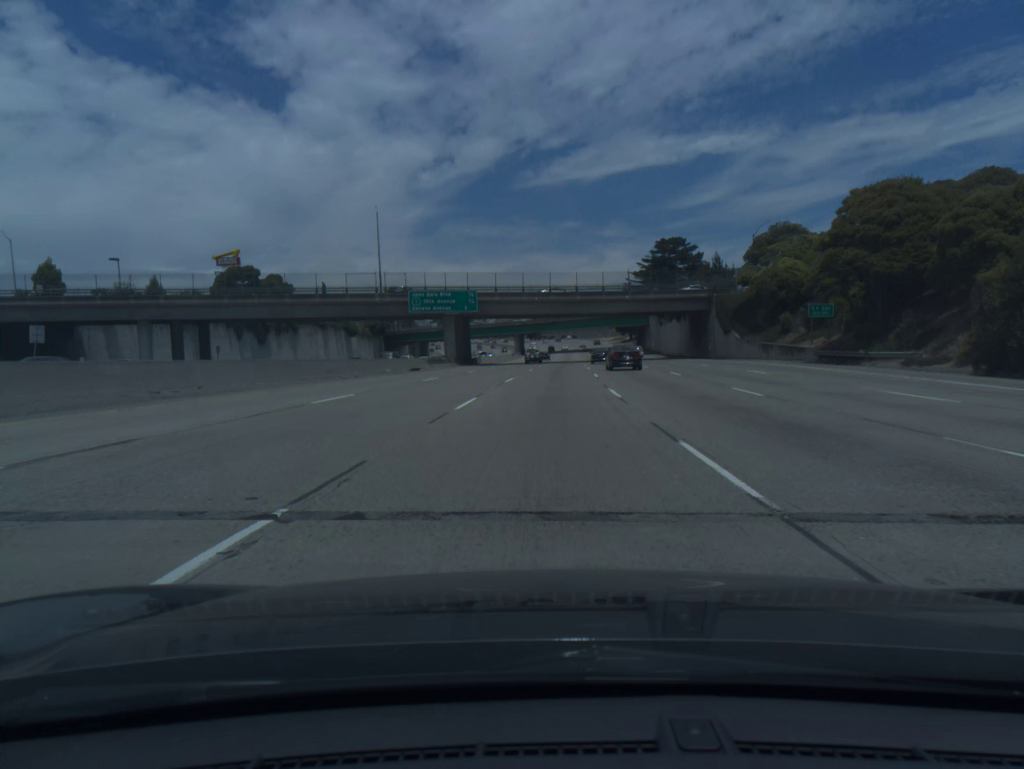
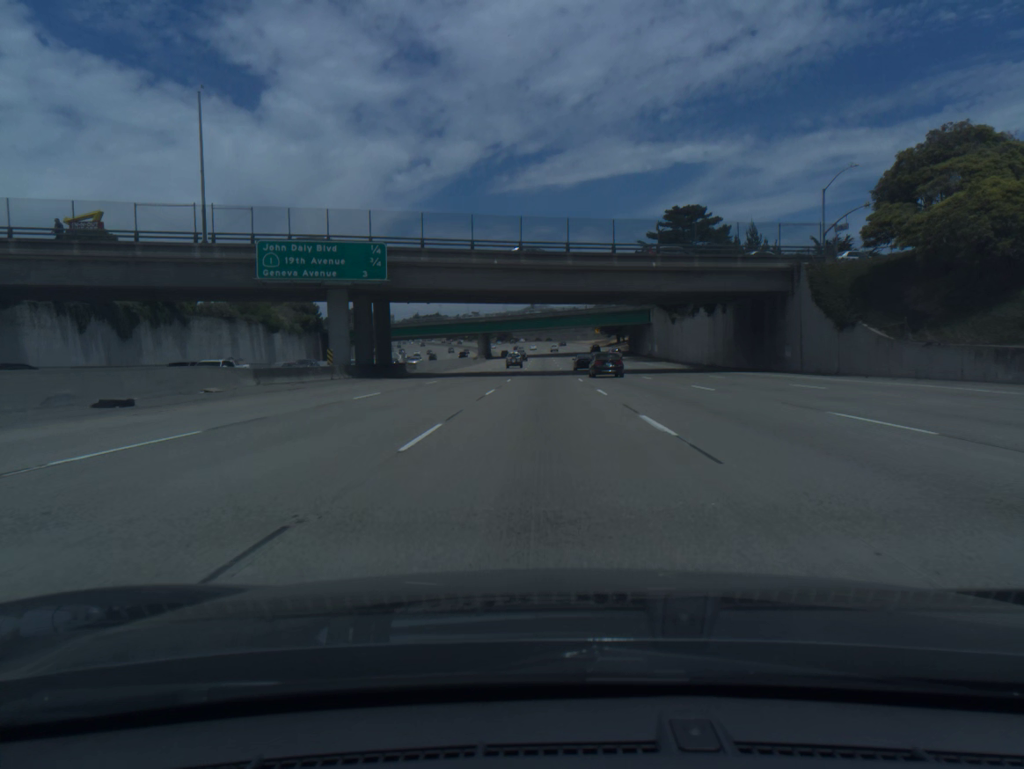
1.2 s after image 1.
(+0.7, +38.4) m; +2°
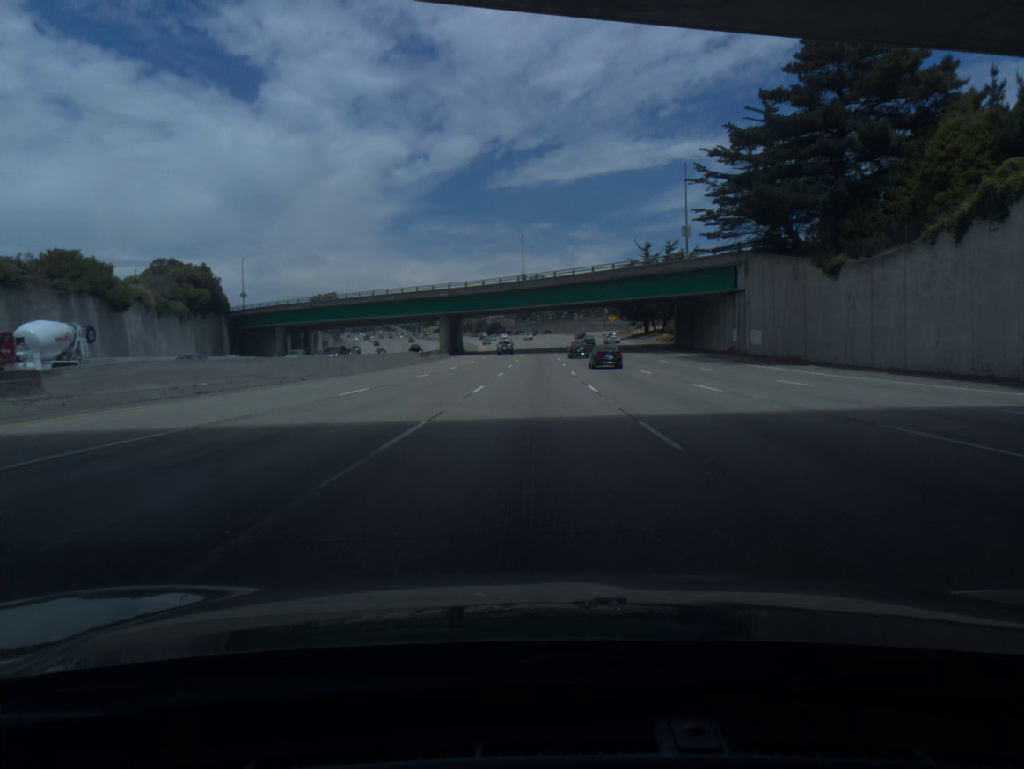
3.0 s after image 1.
(+0.4, +57.5) m; 0°
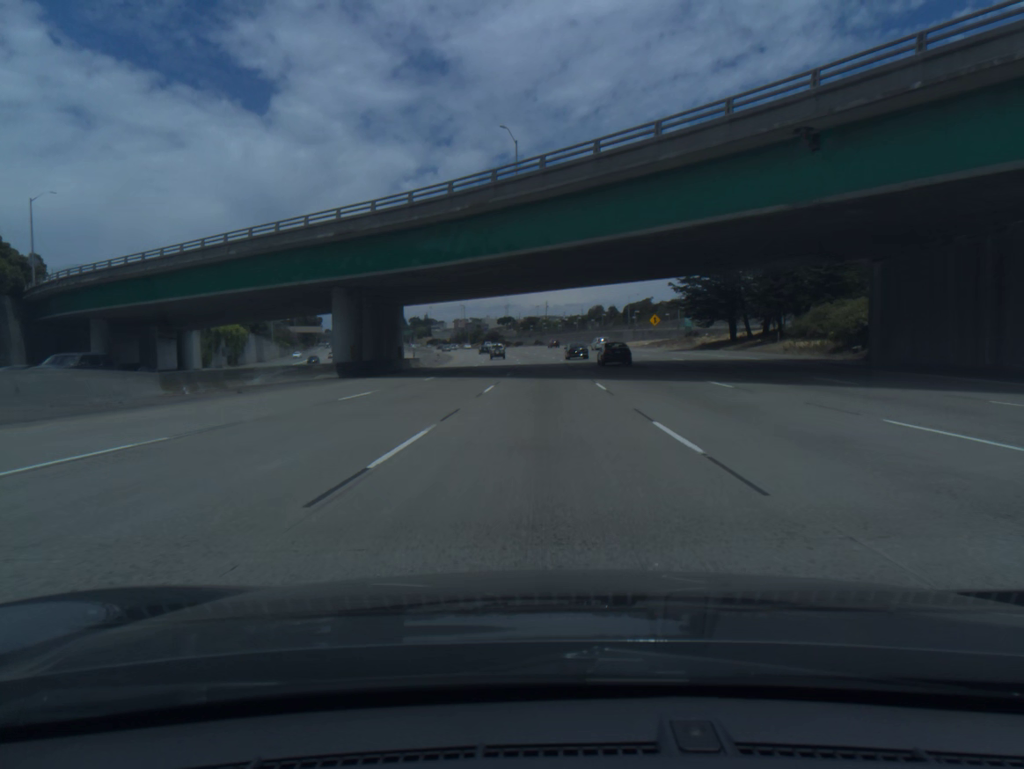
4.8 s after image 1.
(-0.3, +57.6) m; 0°
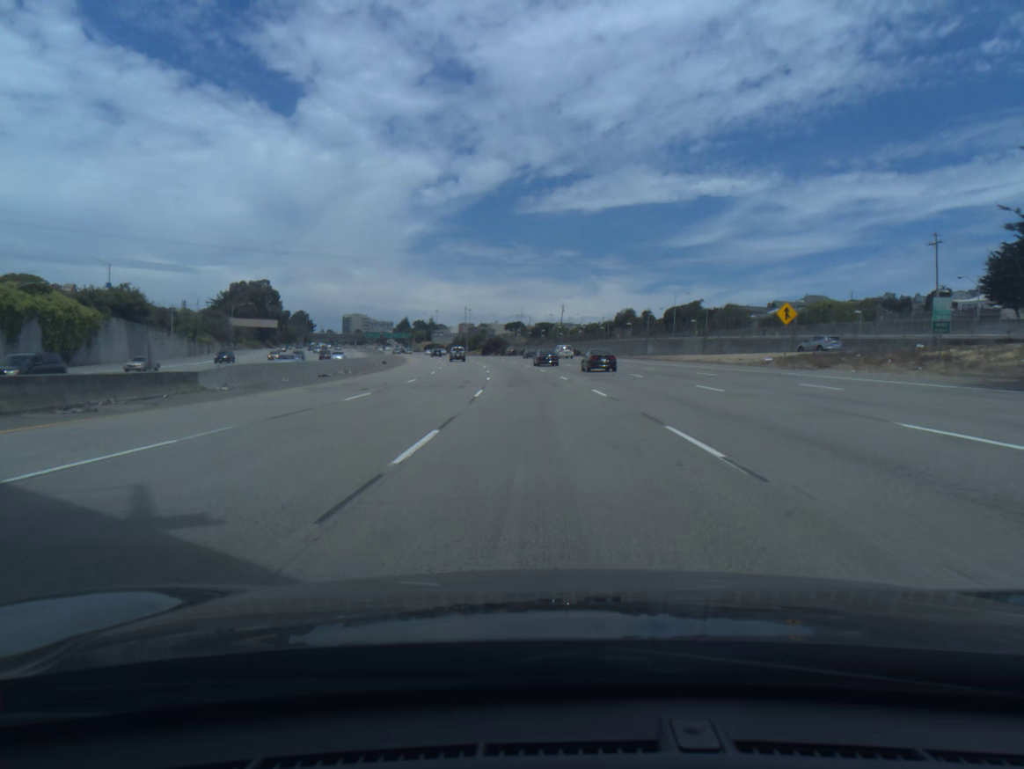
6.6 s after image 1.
(0.0, +57.3) m; -1°
